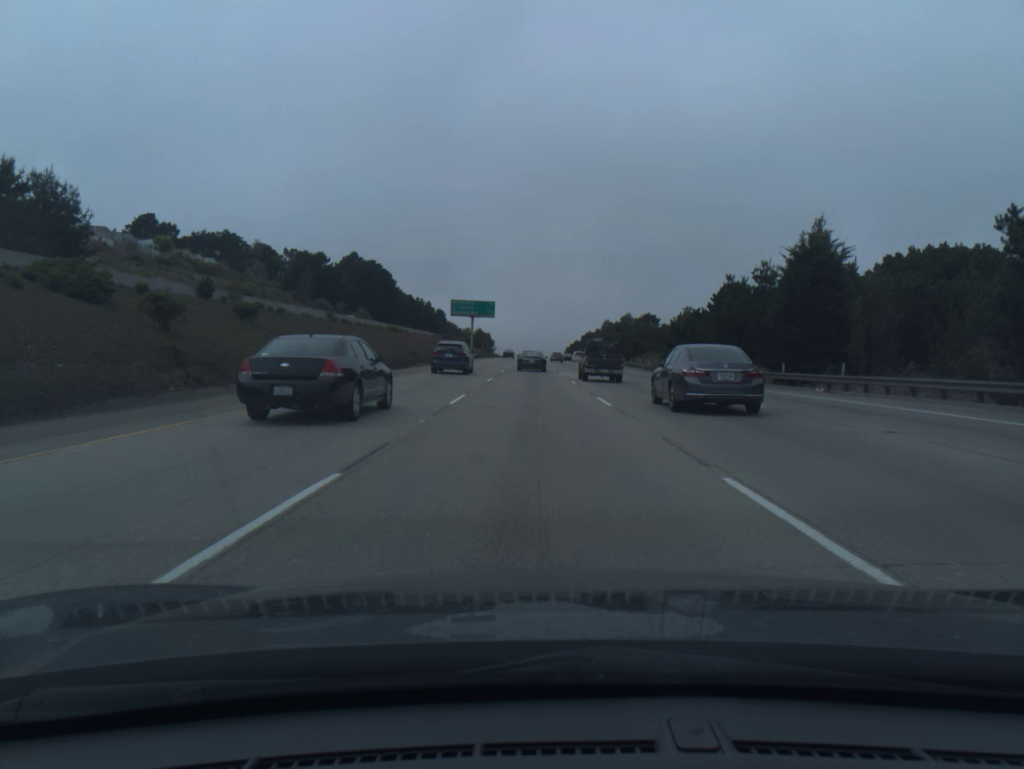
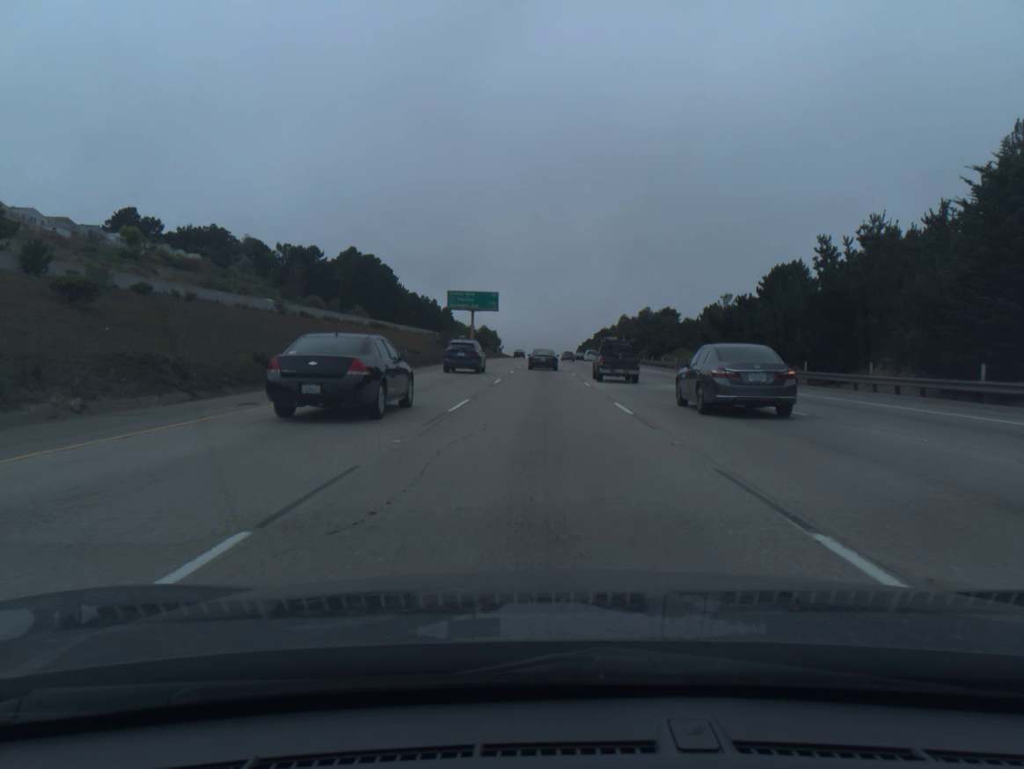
(-0.1, +16.9) m; -1°
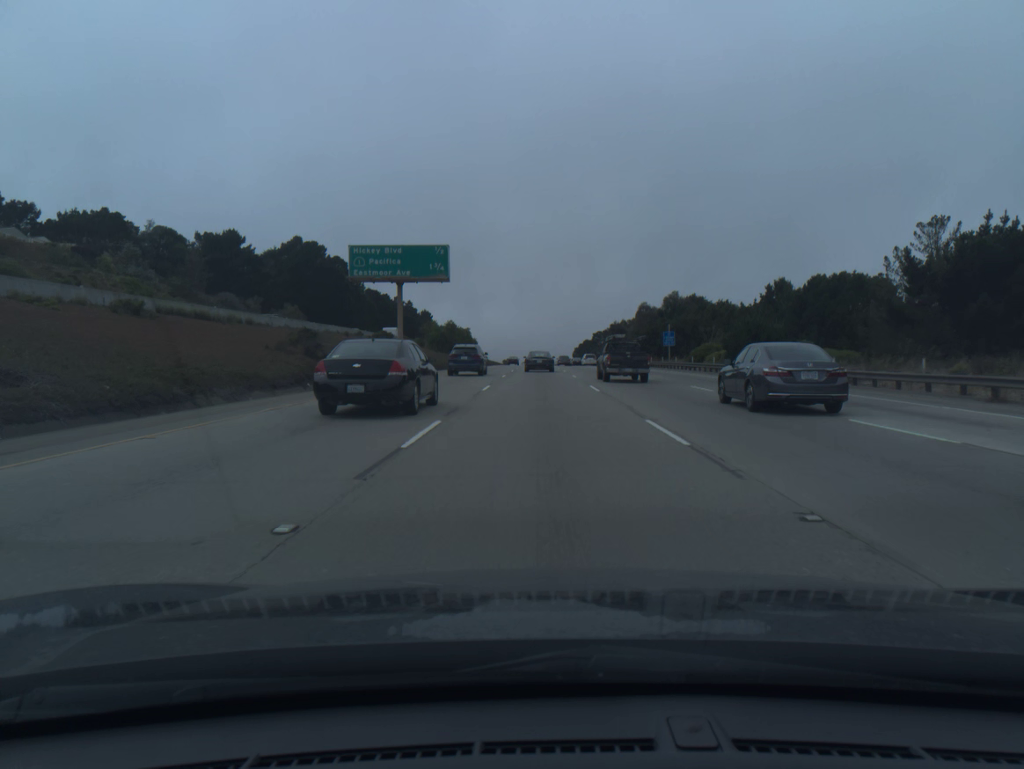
(0.0, +49.5) m; 0°
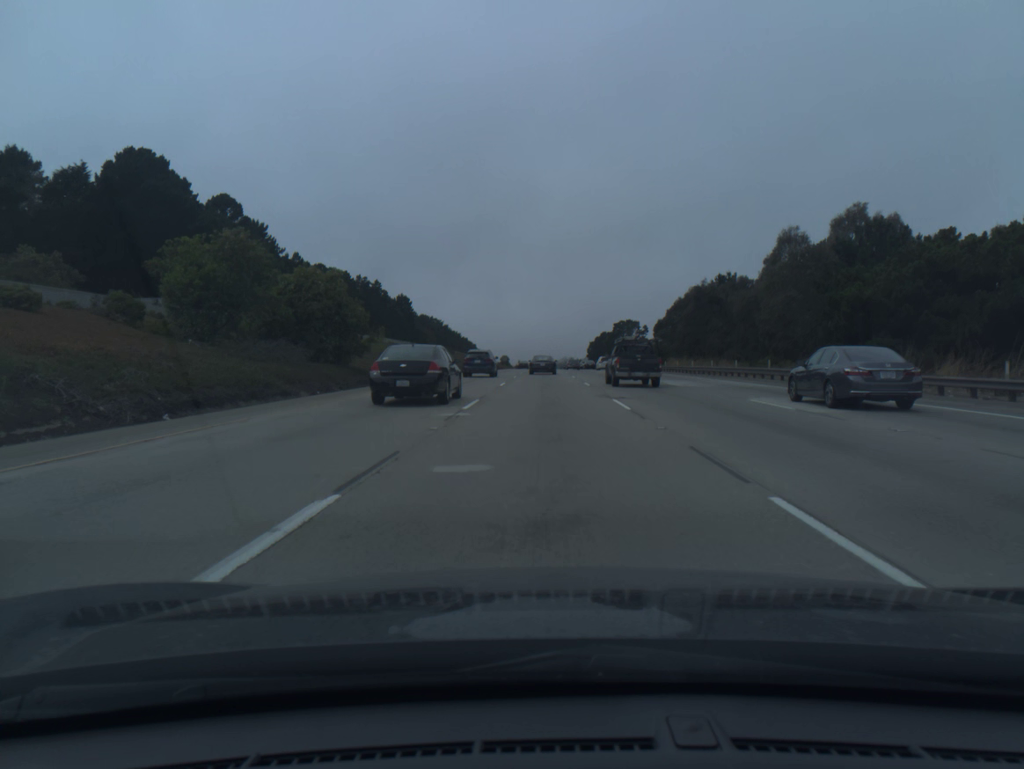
(-0.1, +80.5) m; 0°
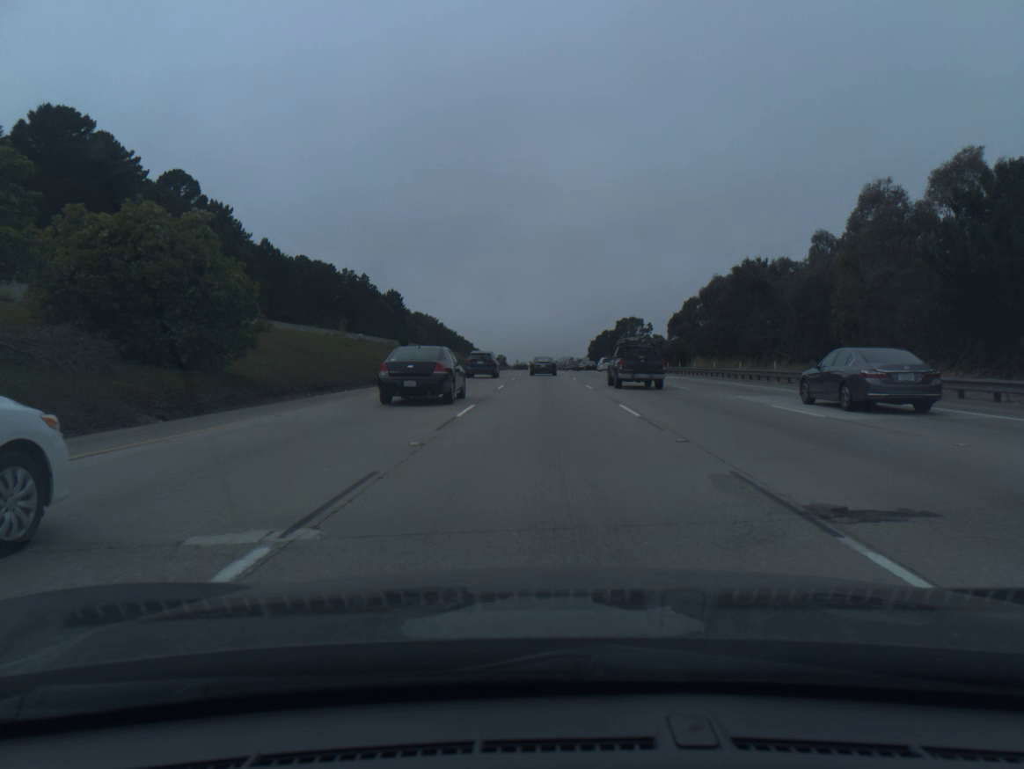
(0.0, +16.3) m; 0°
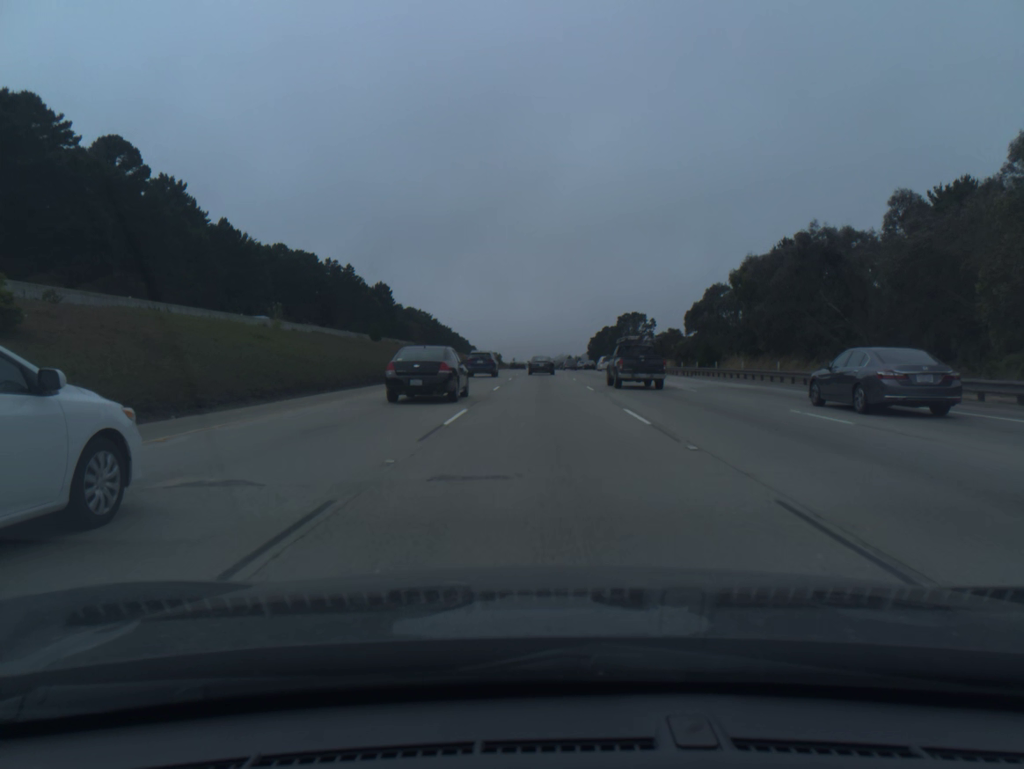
(0.0, +16.4) m; 0°
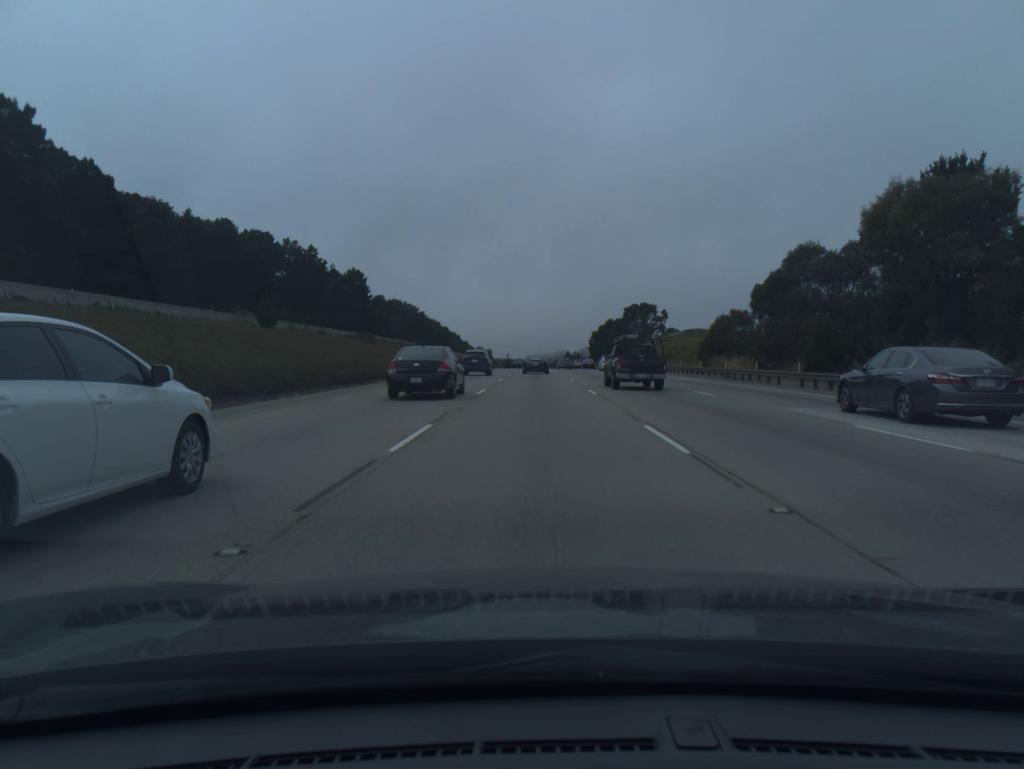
(+0.1, +33.3) m; 0°
